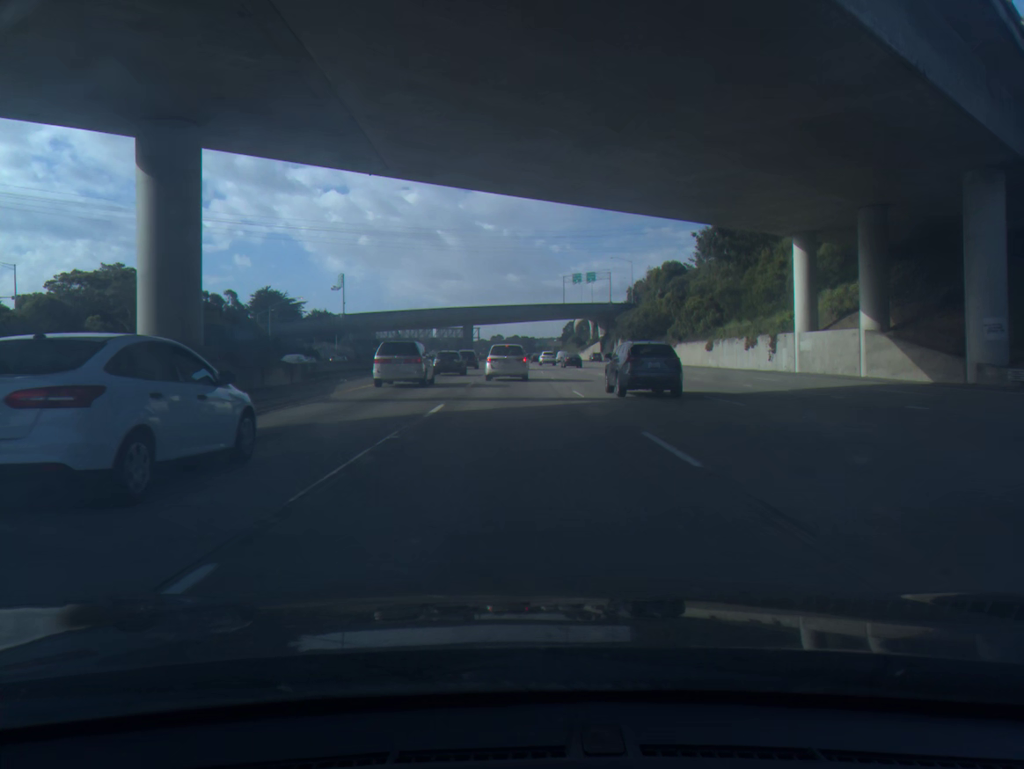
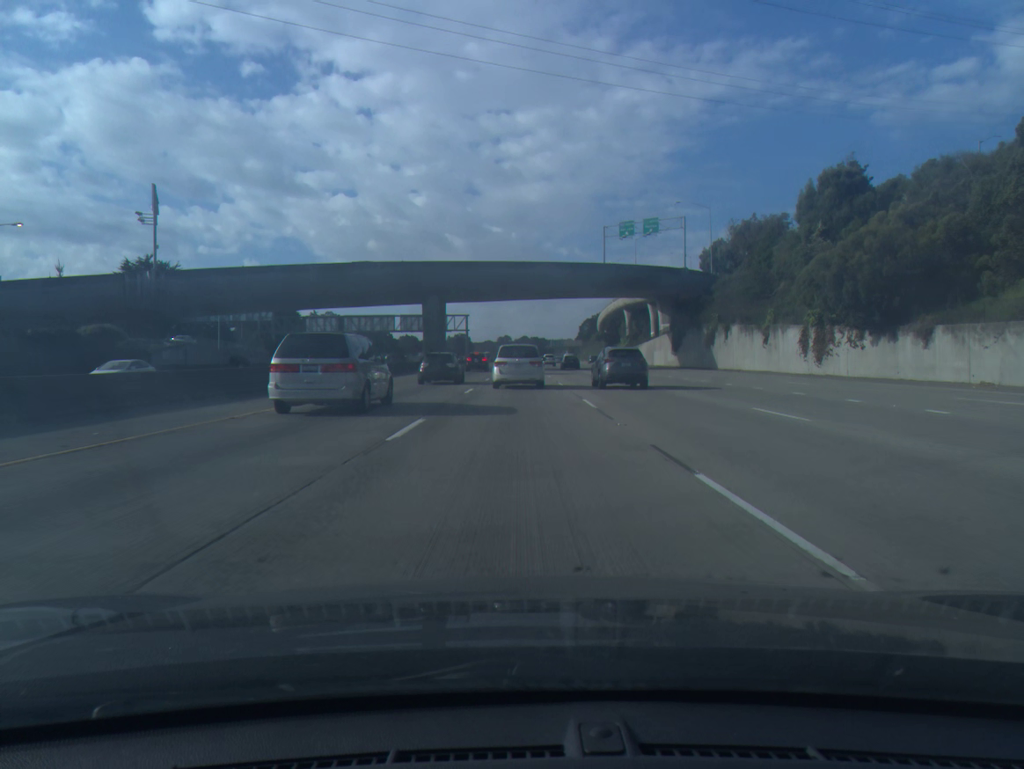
(-0.5, +77.3) m; -1°
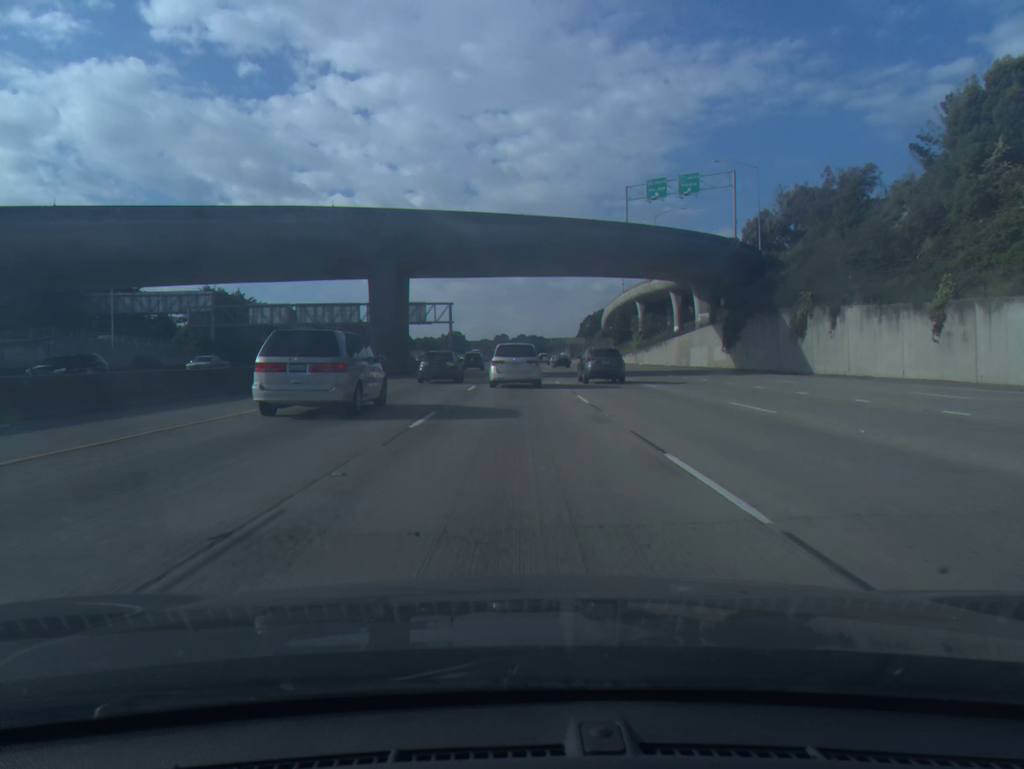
(0.0, +27.6) m; 0°
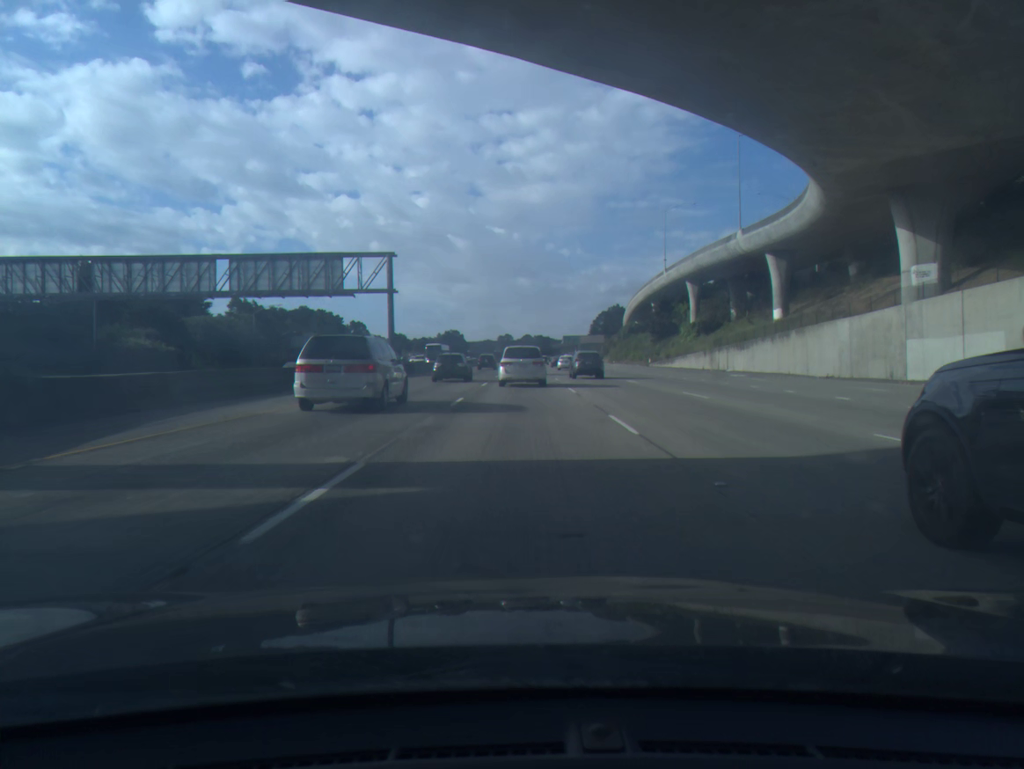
(-0.1, +52.3) m; 0°
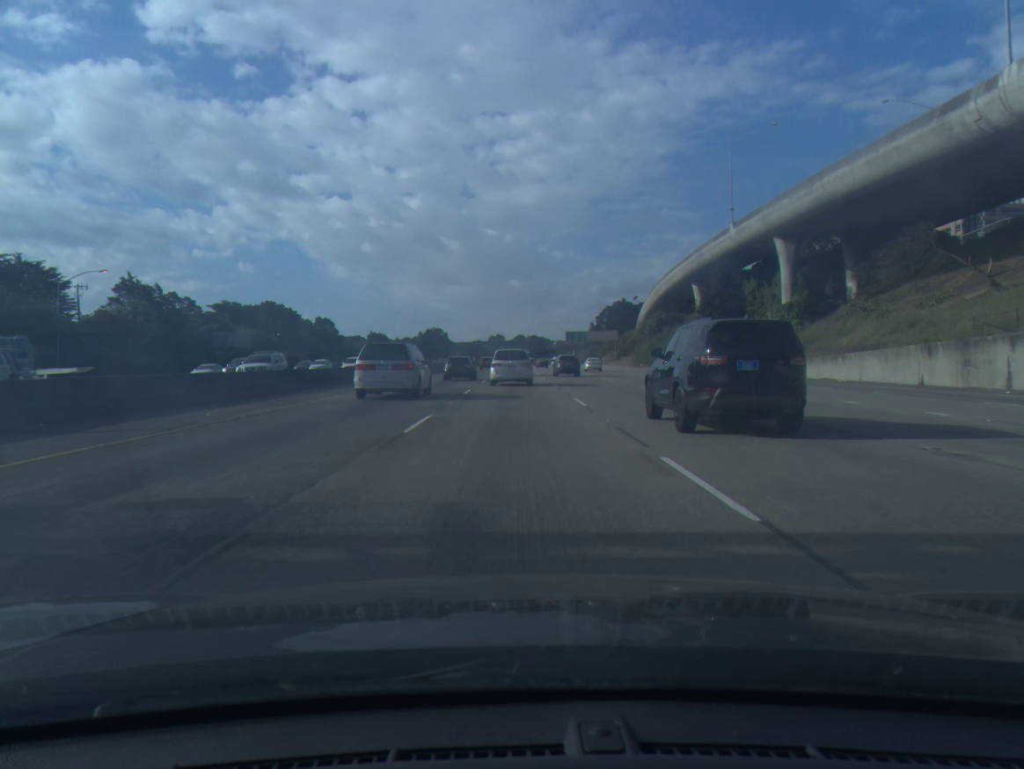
(+0.4, +50.4) m; +1°
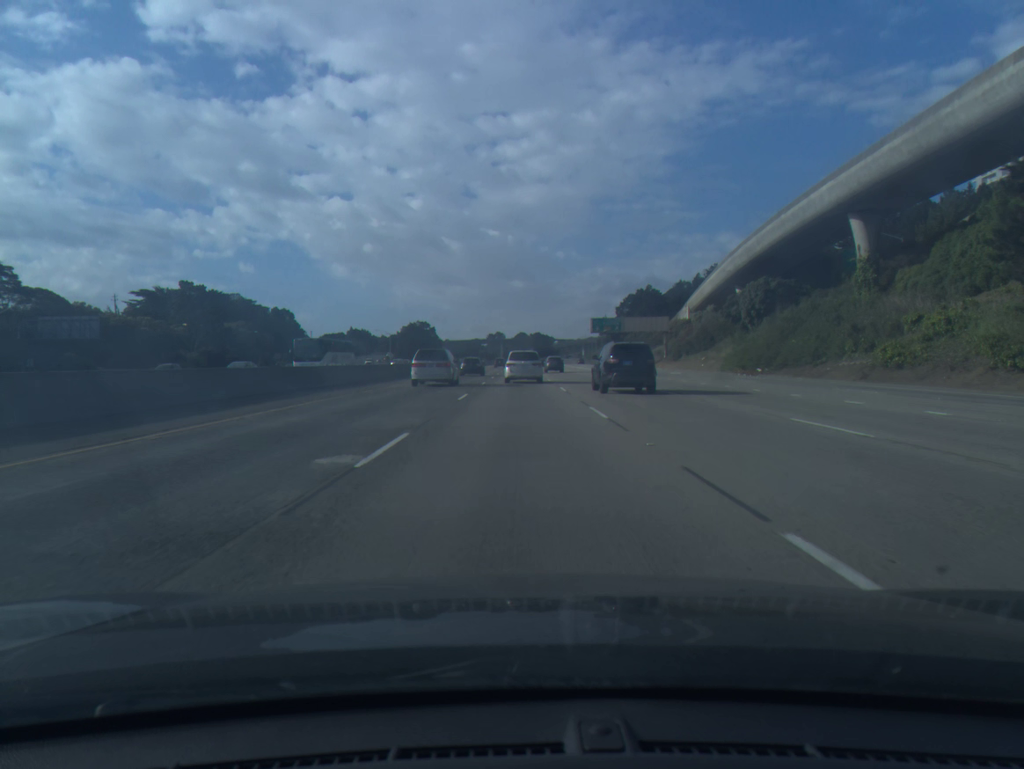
(-0.4, +62.6) m; 0°
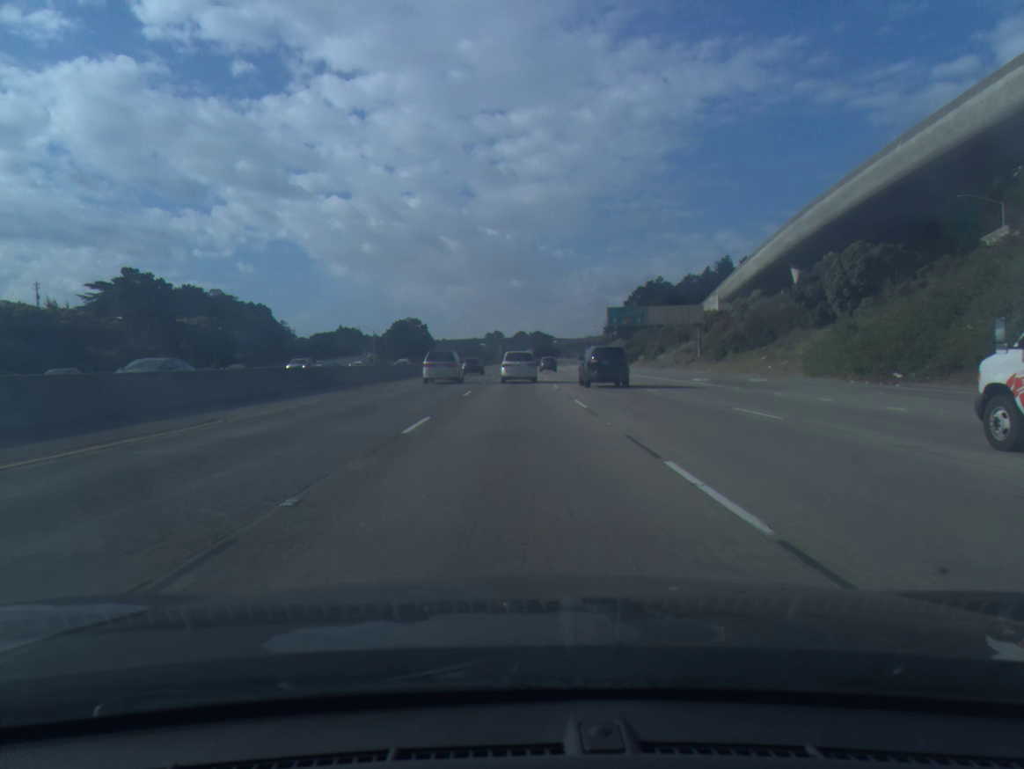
(+0.1, +25.3) m; 0°
